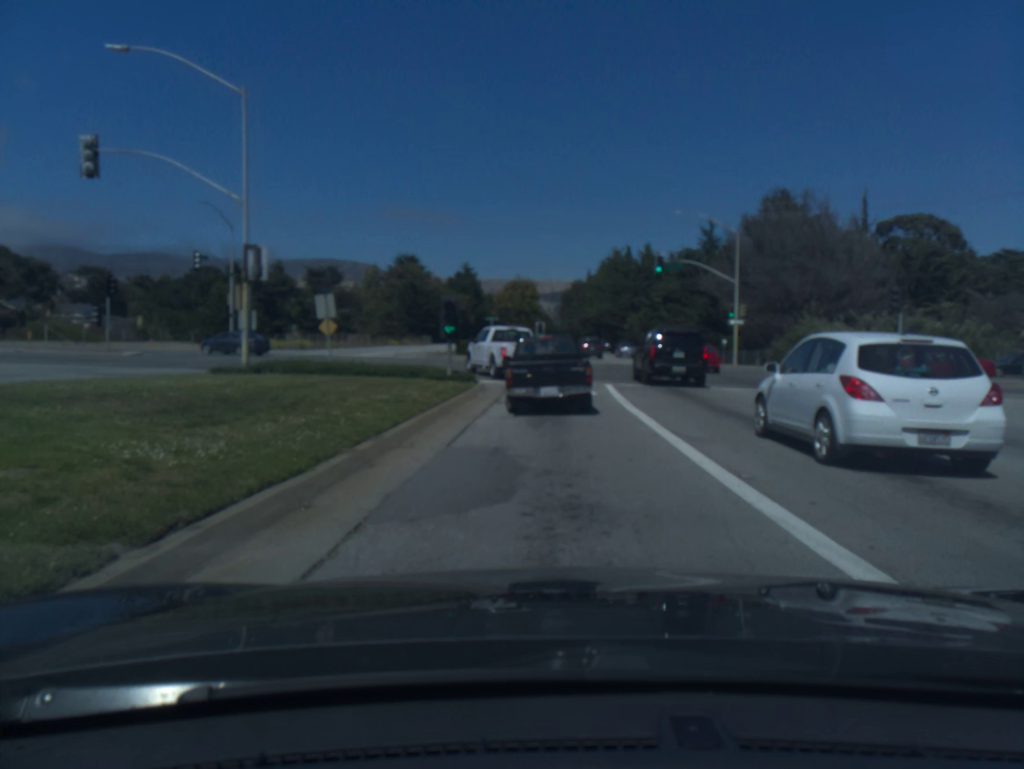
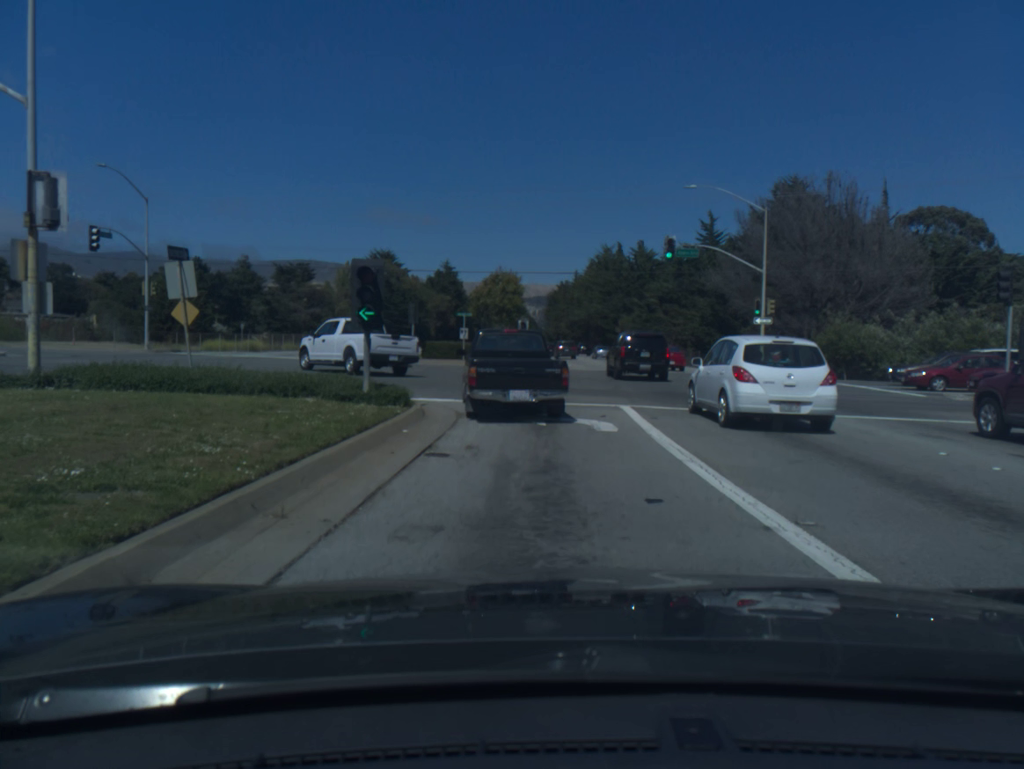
(+0.1, +9.2) m; +1°
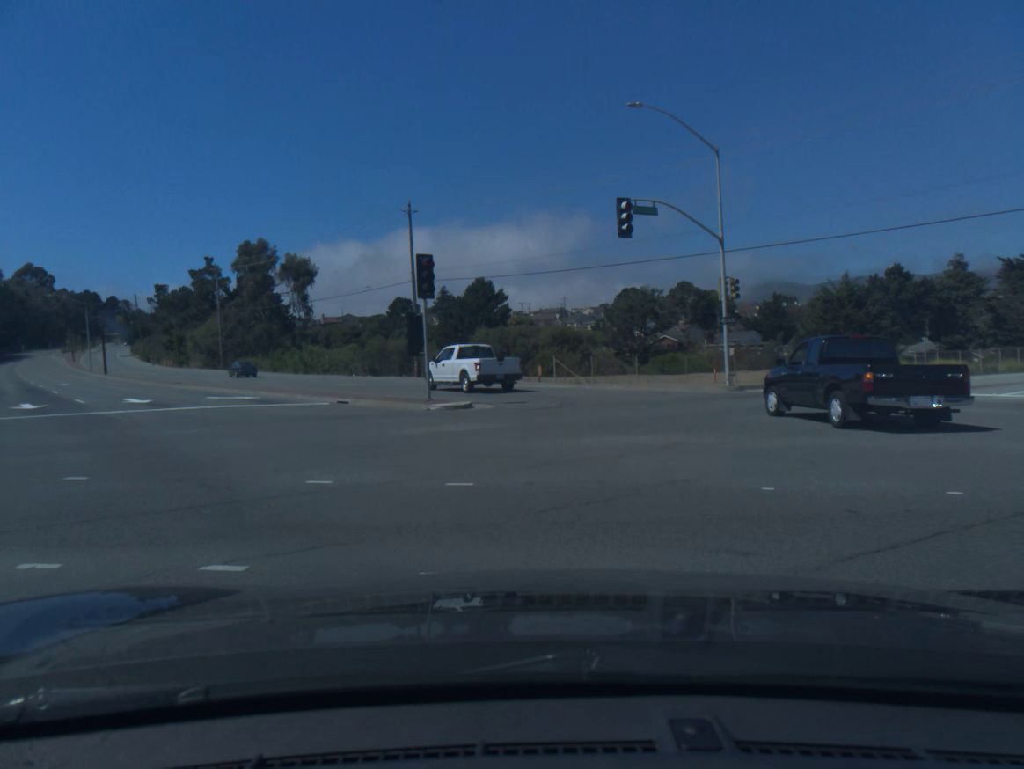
(-4.9, +21.8) m; -56°
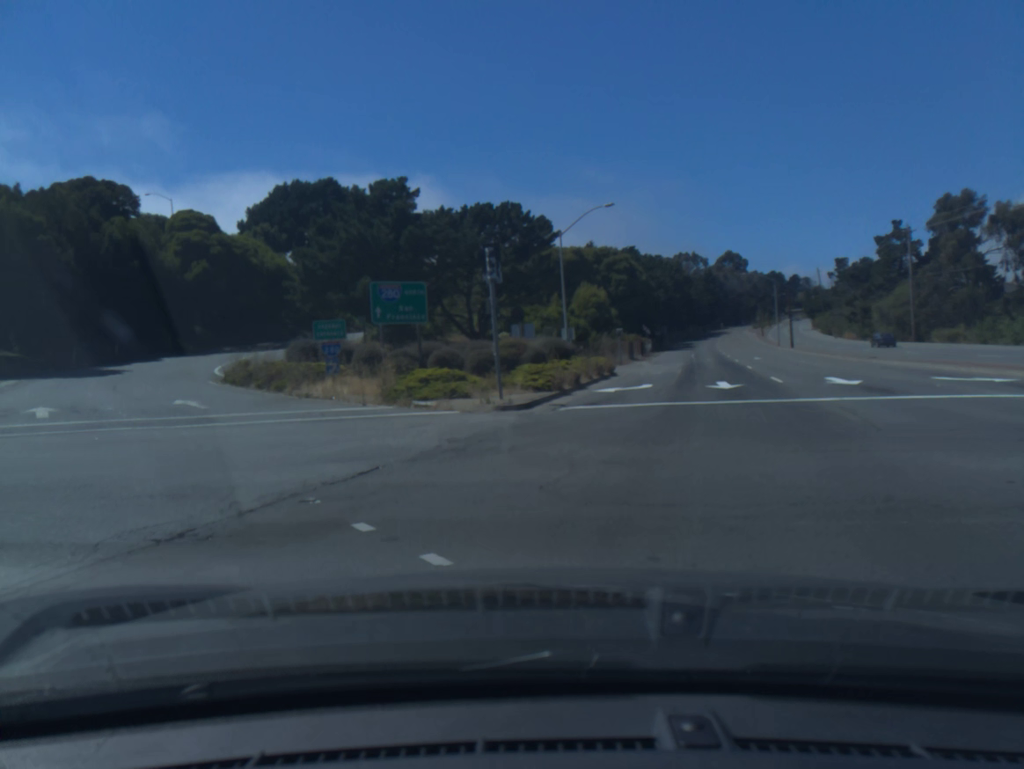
(-3.2, +7.5) m; -45°
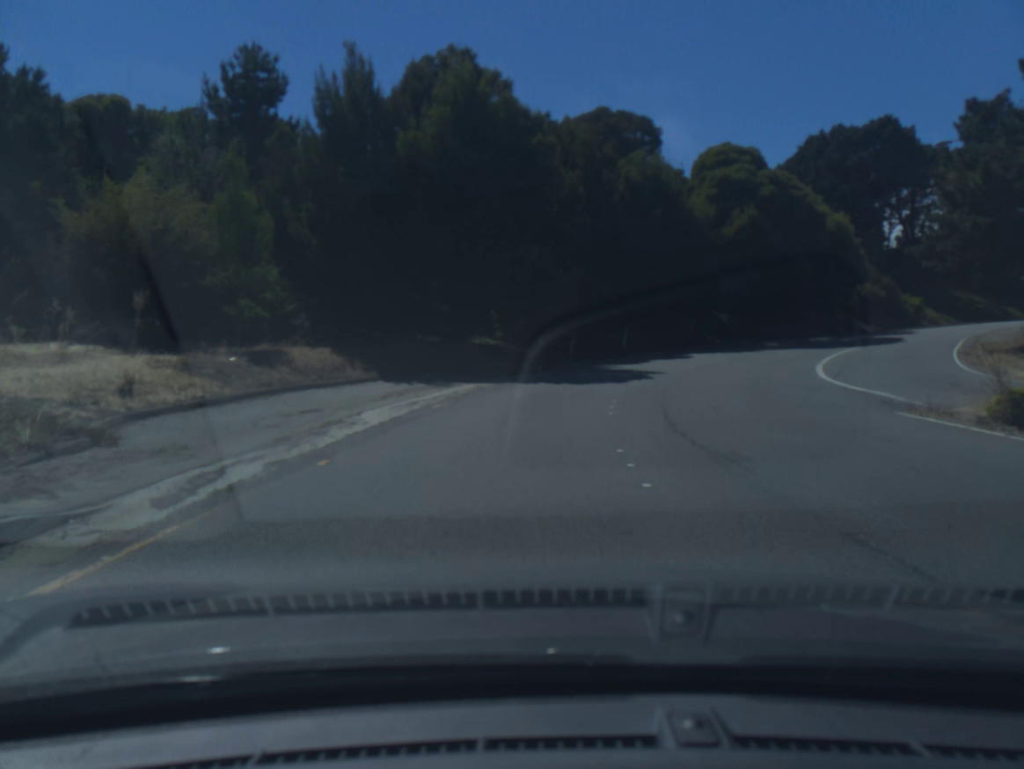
(-12.1, +26.3) m; -26°
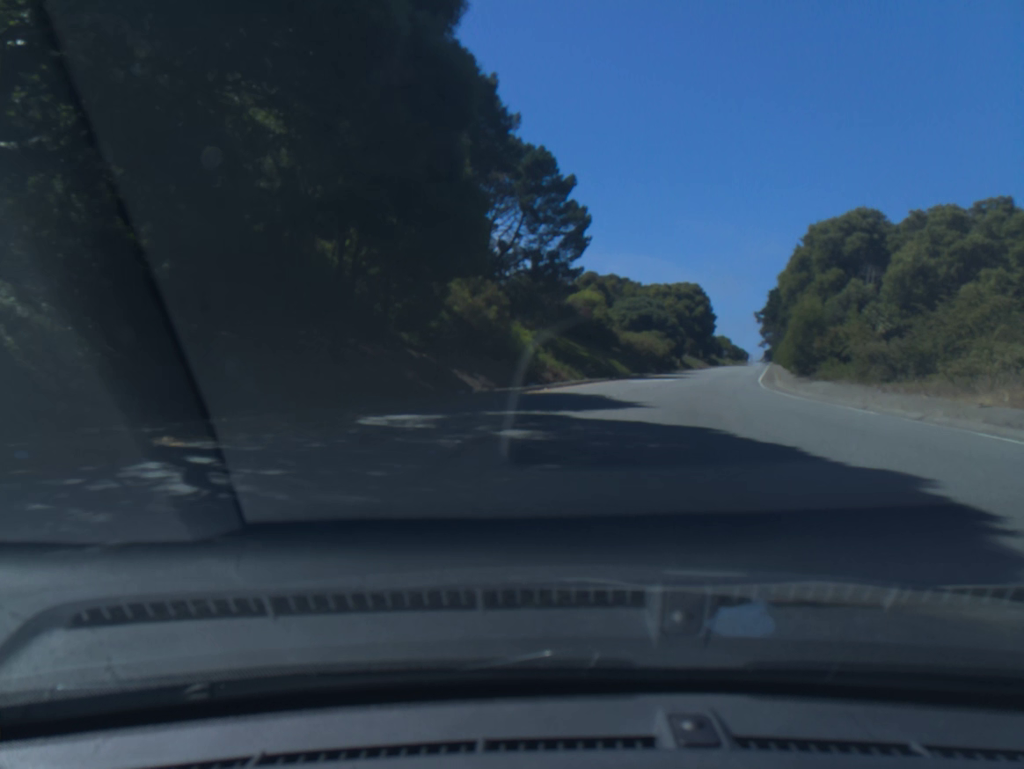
(+12.0, +39.9) m; +34°
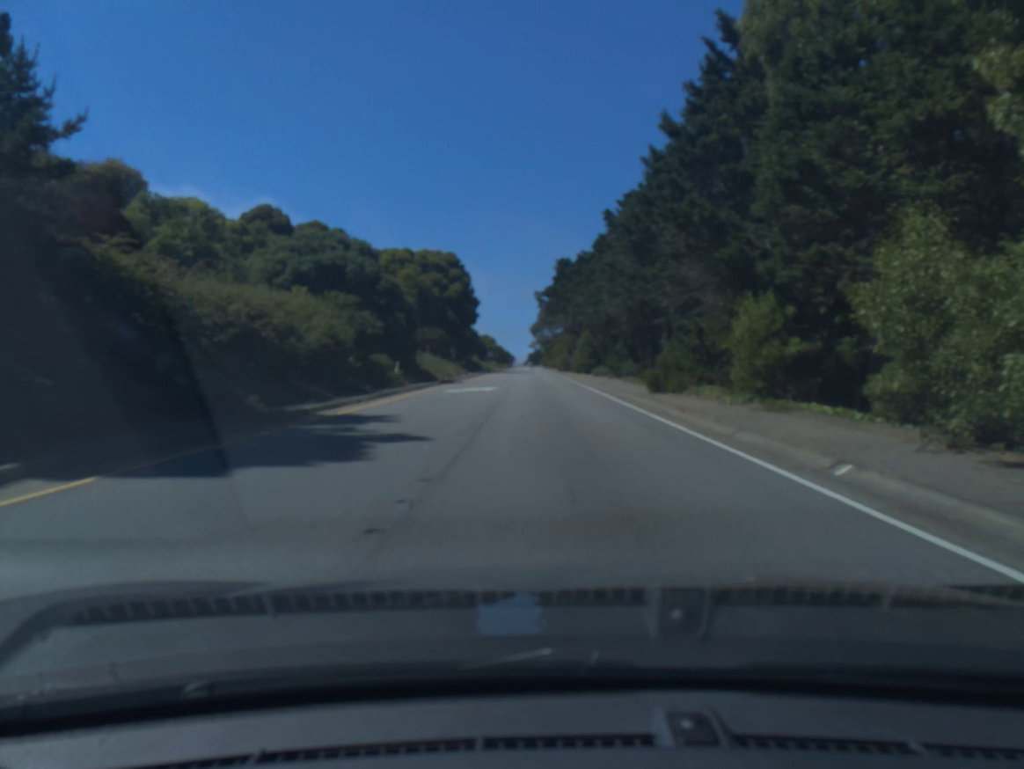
(+10.9, +51.4) m; +16°
